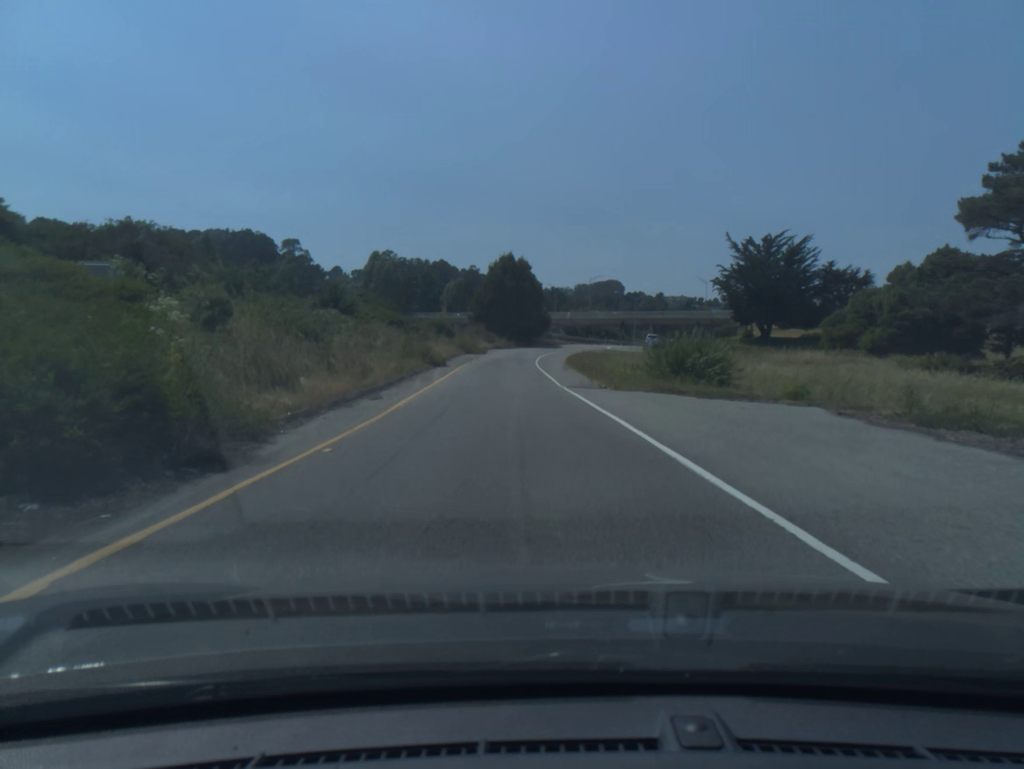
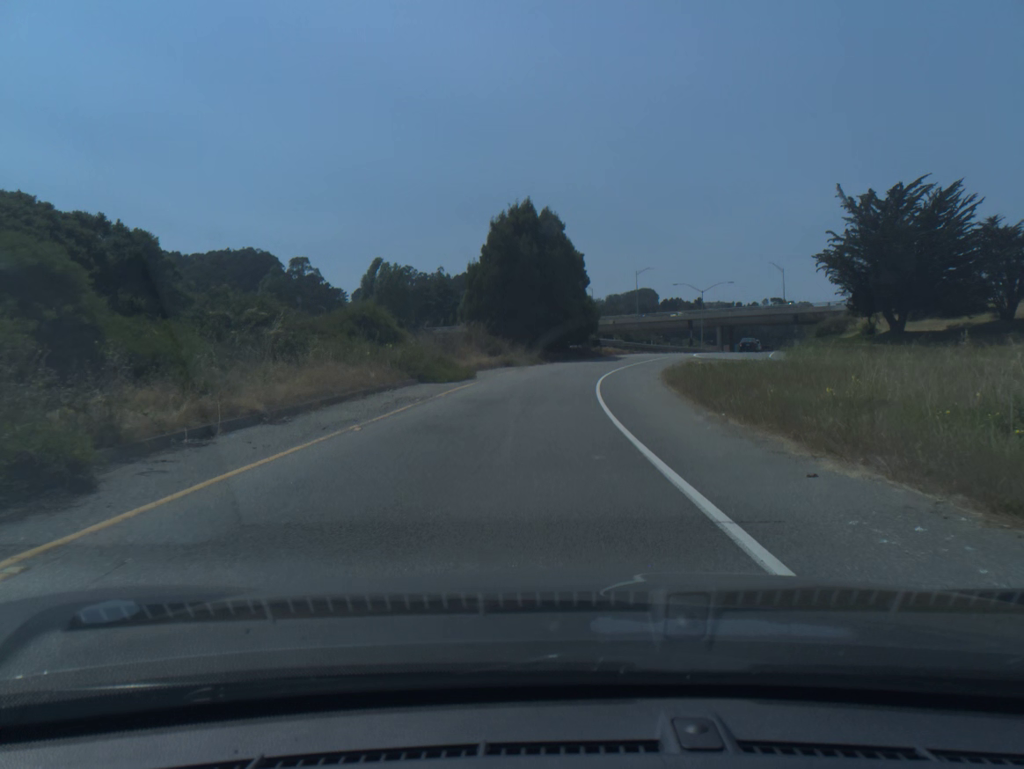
(-1.0, +35.2) m; -2°
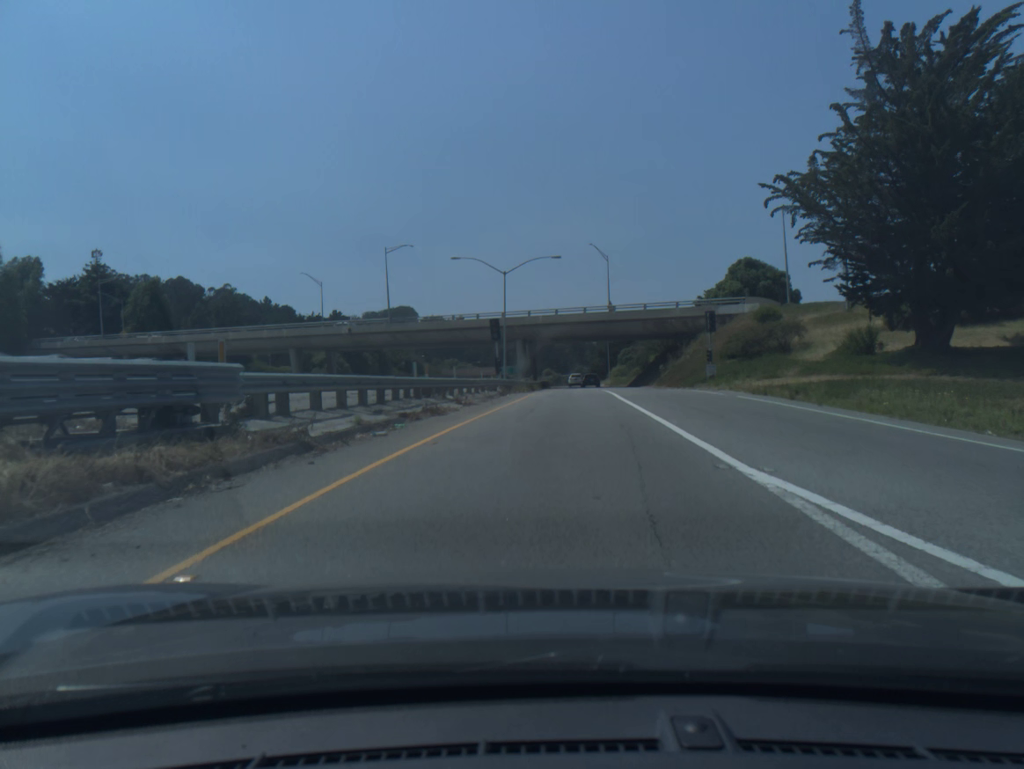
(+7.4, +57.3) m; +17°
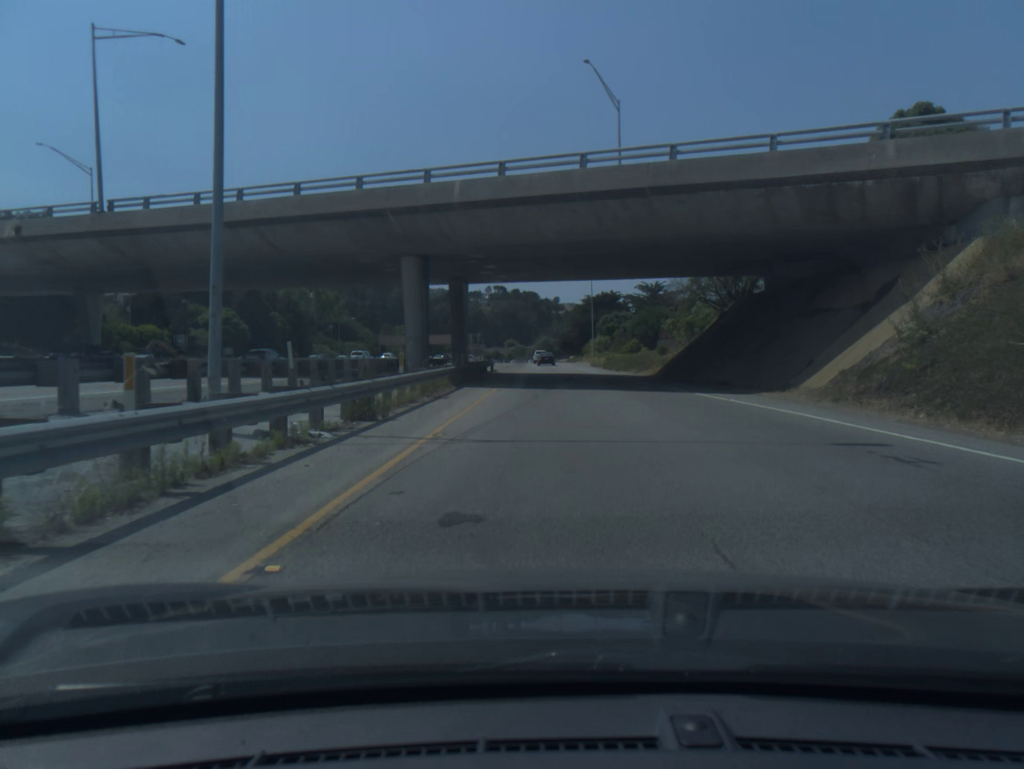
(+1.4, +50.4) m; +2°
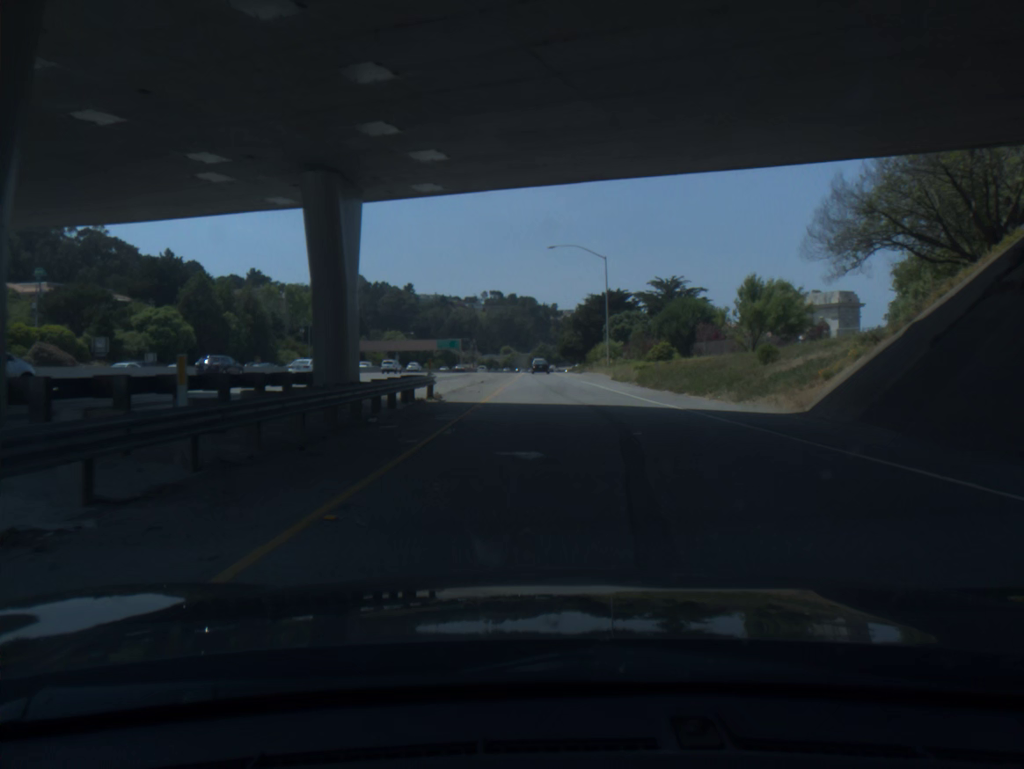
(+0.1, +27.3) m; 0°
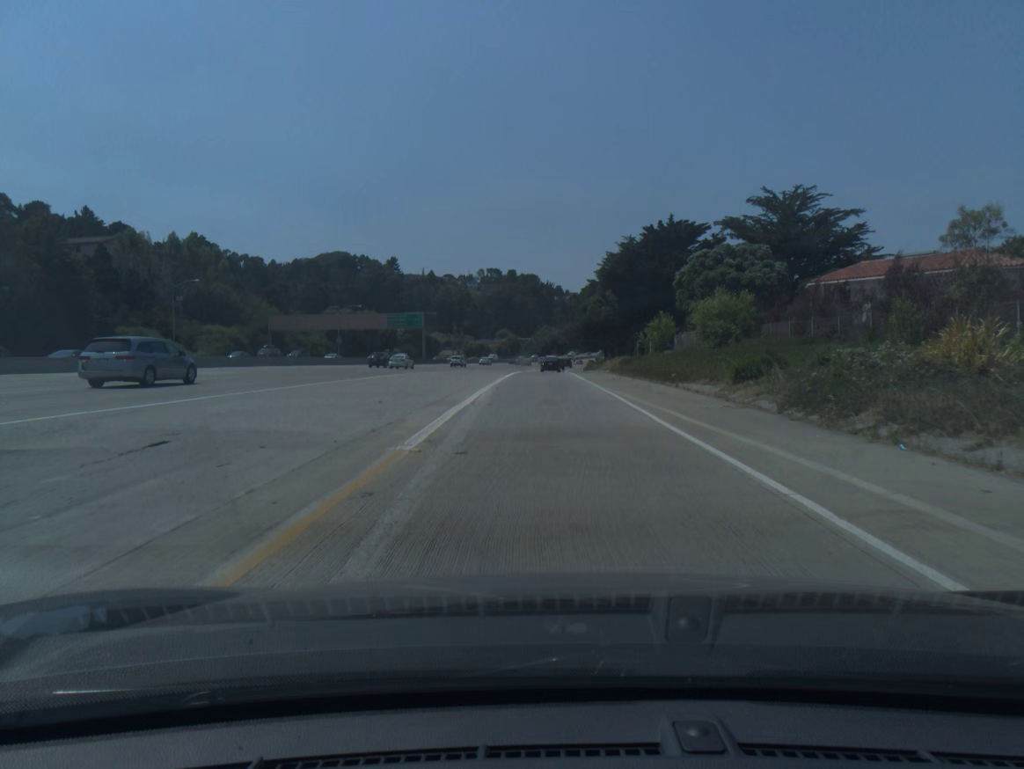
(-0.7, +73.8) m; 0°
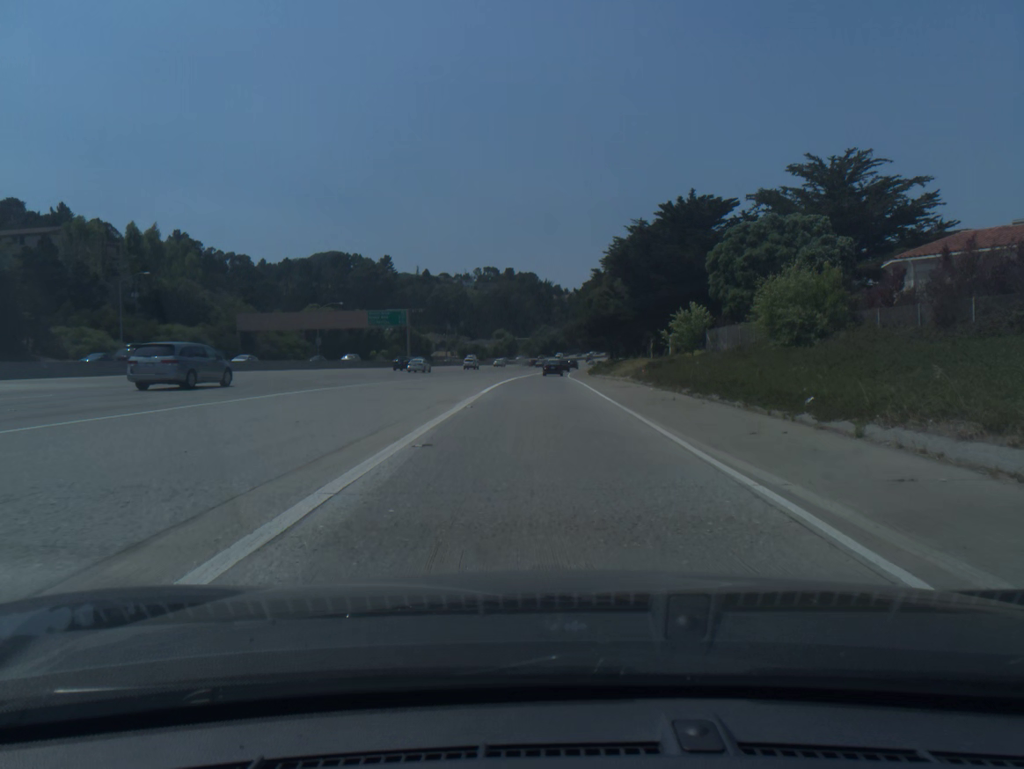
(0.0, +14.9) m; 0°
